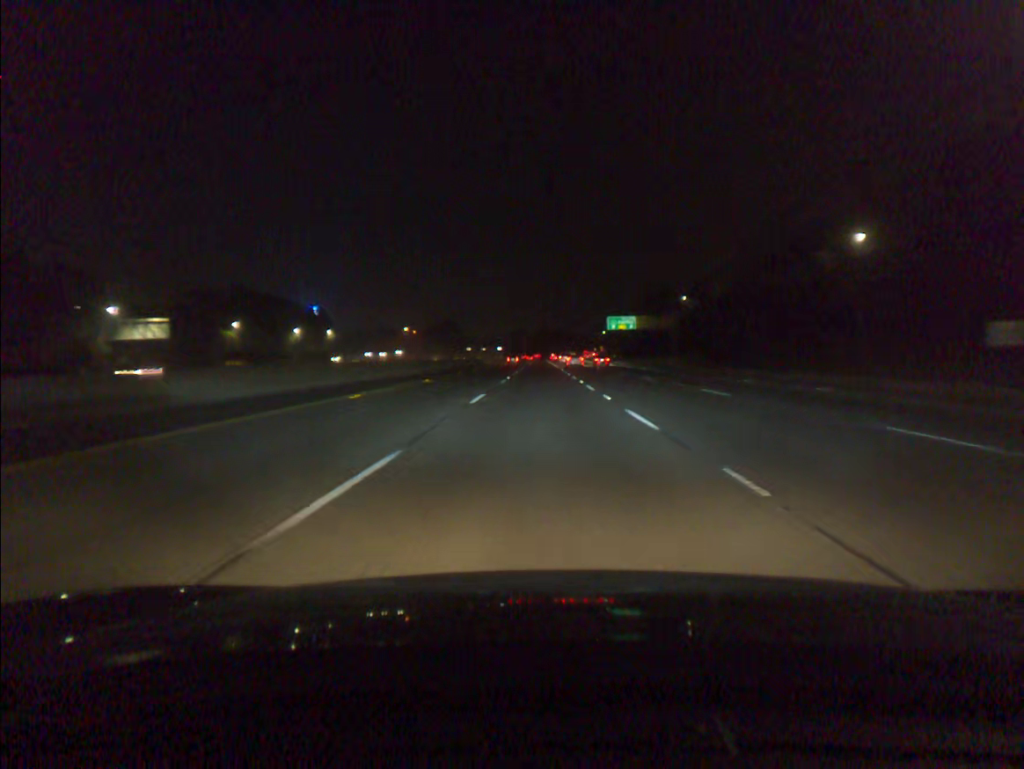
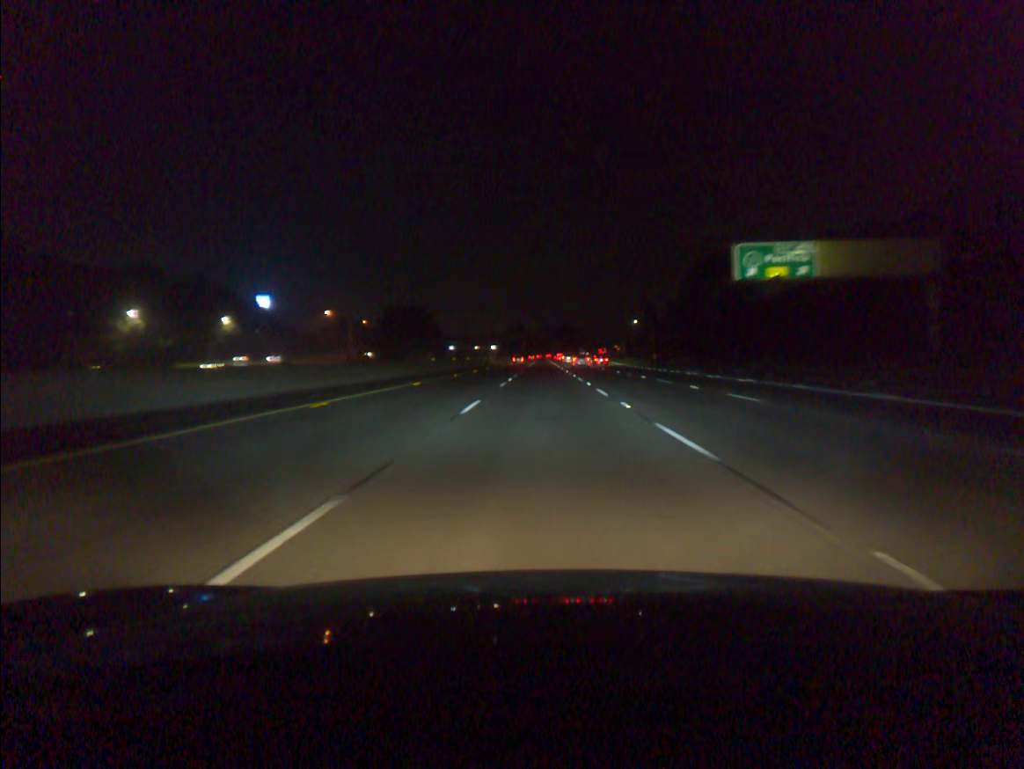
(-0.2, +91.3) m; 0°
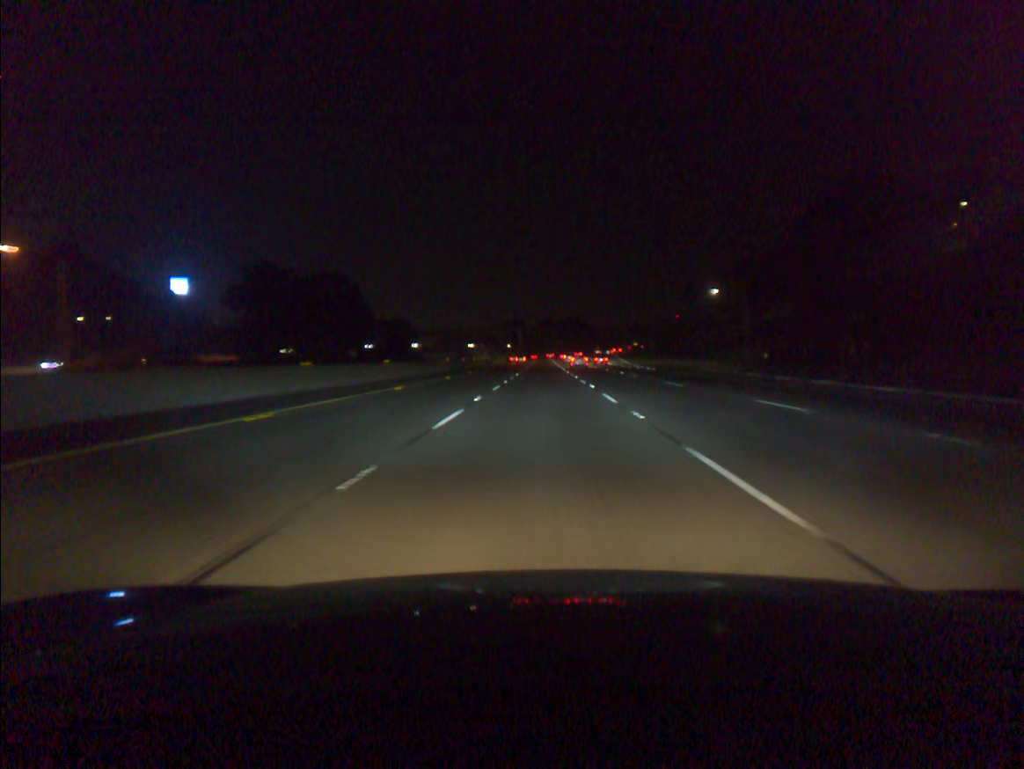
(+0.3, +91.3) m; 0°
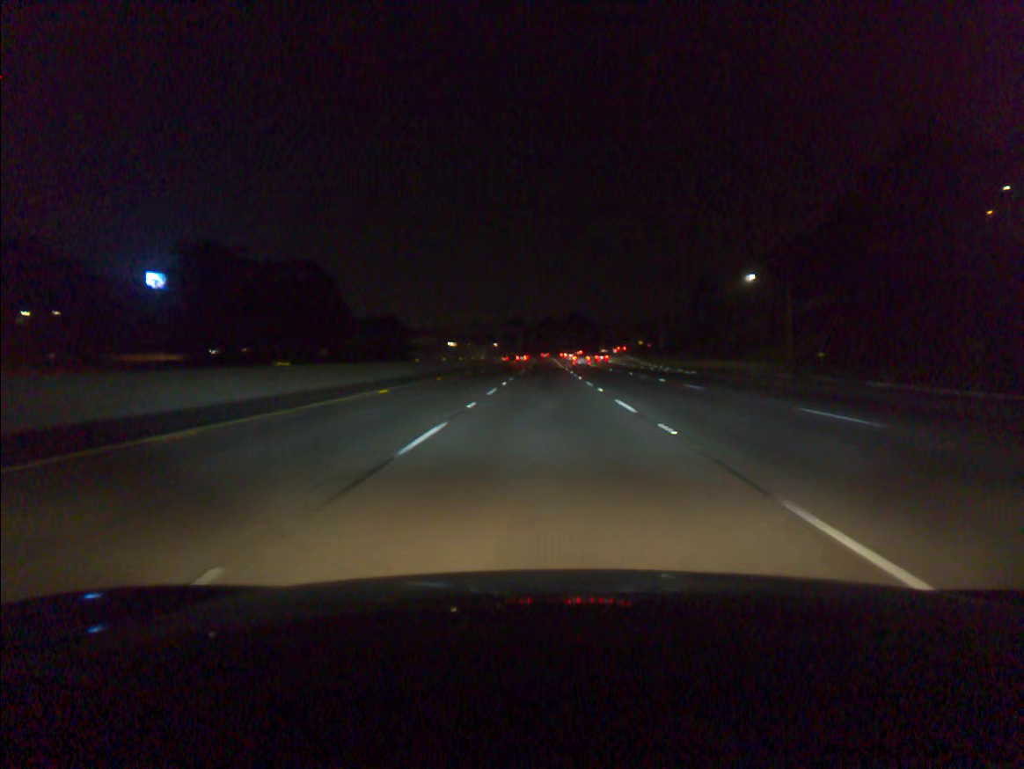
(0.0, +18.2) m; 0°
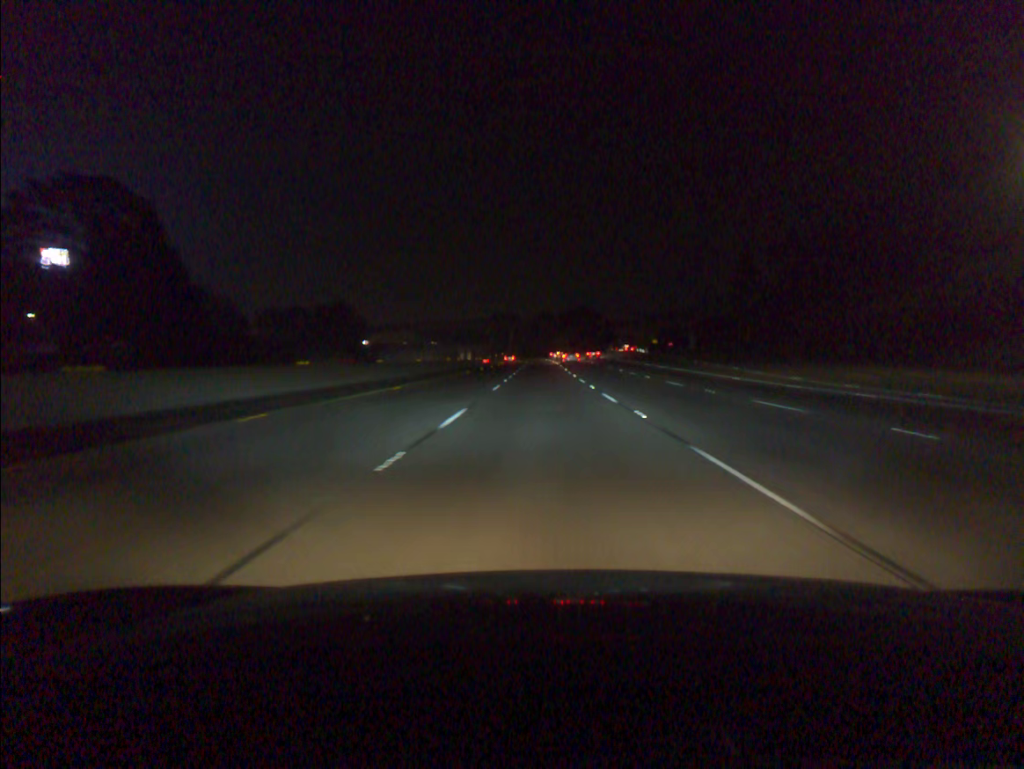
(+0.2, +54.7) m; 0°
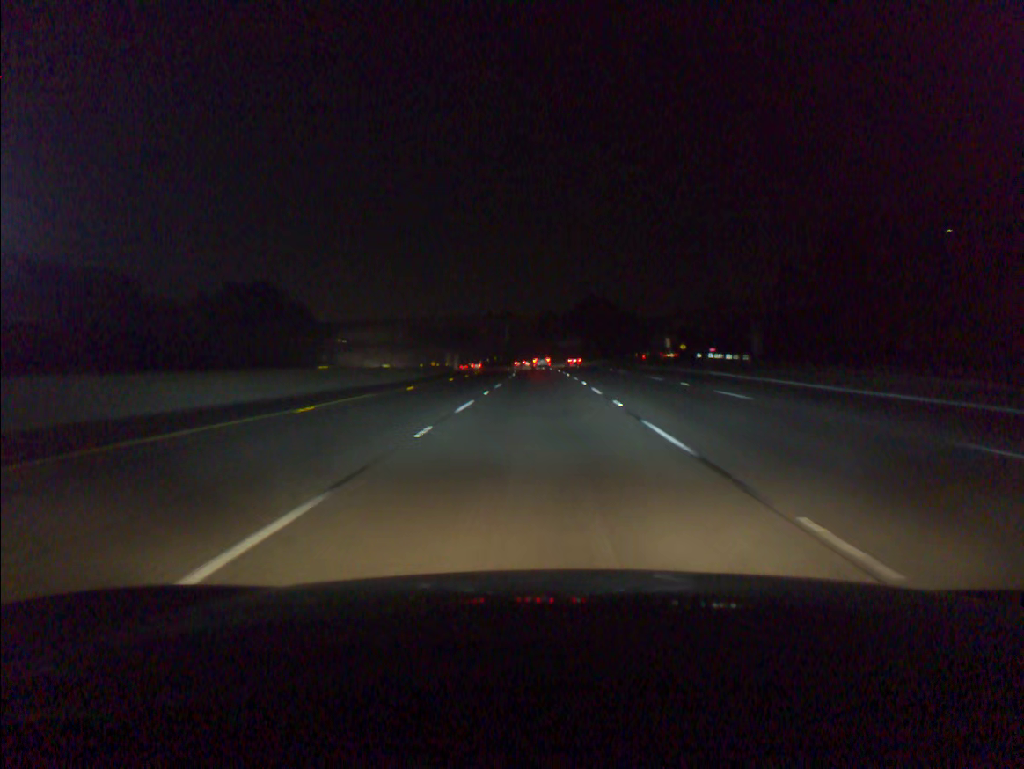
(0.0, +54.6) m; 0°
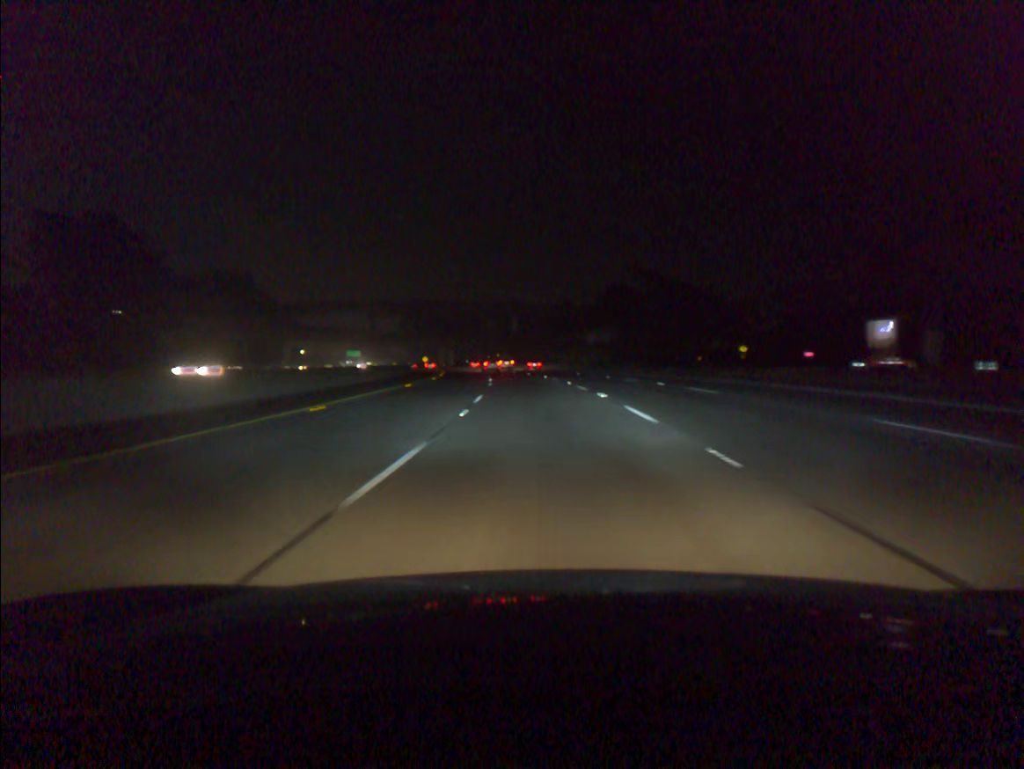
(-0.4, +54.5) m; -1°
